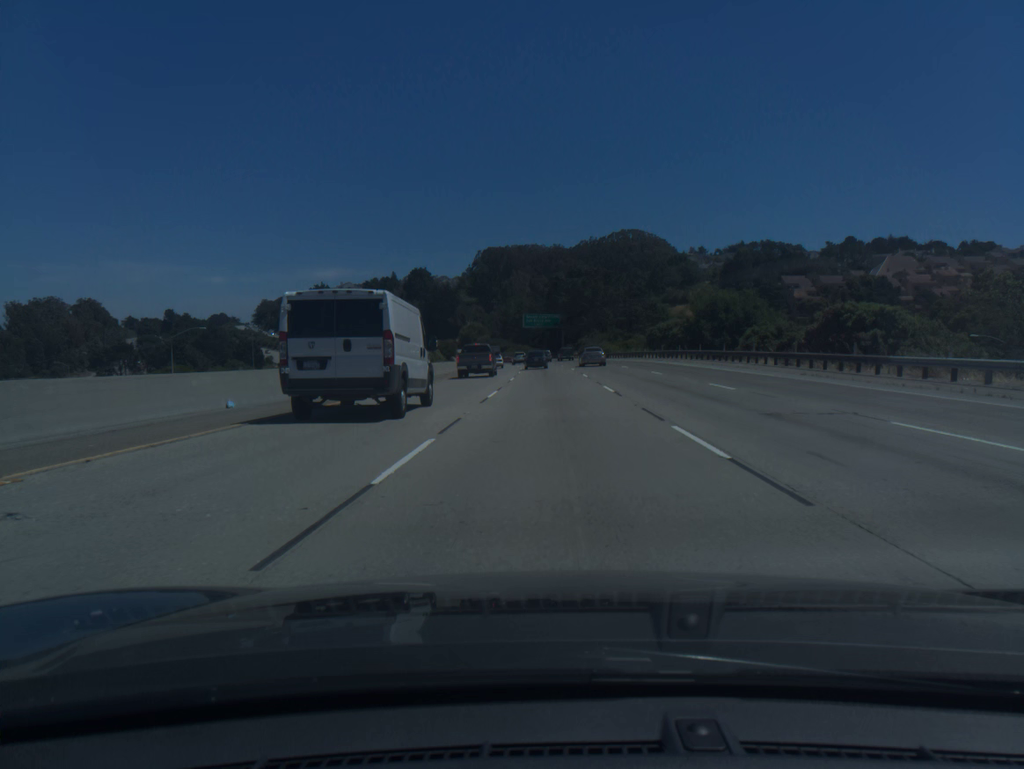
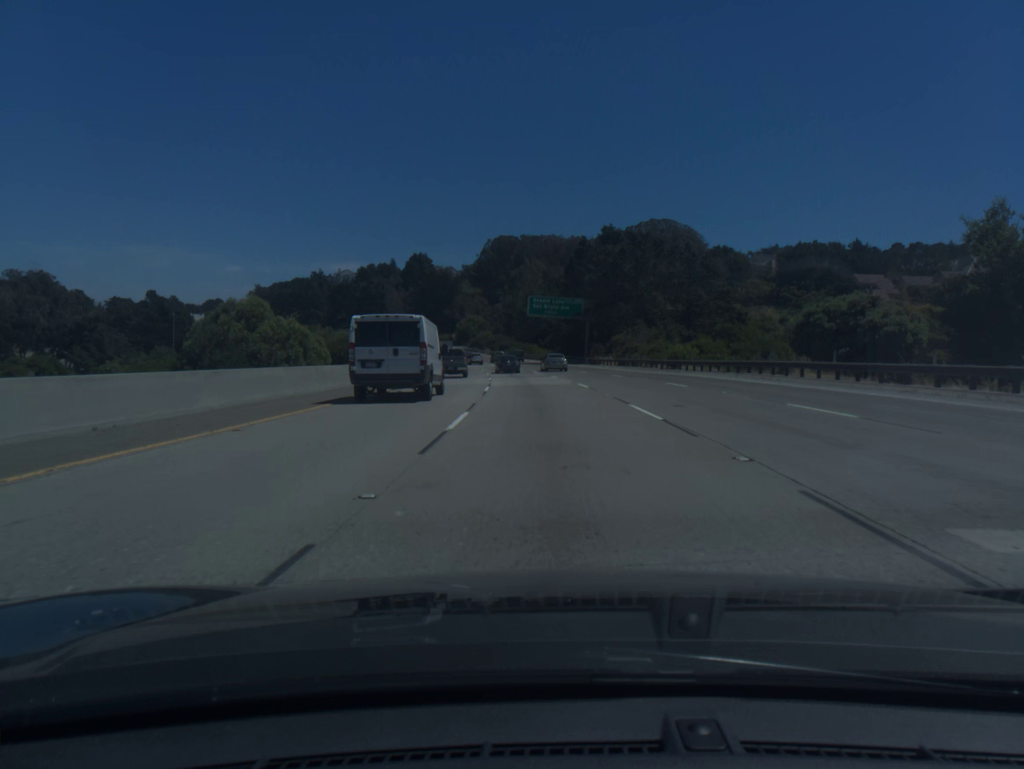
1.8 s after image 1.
(-0.3, +53.1) m; -1°
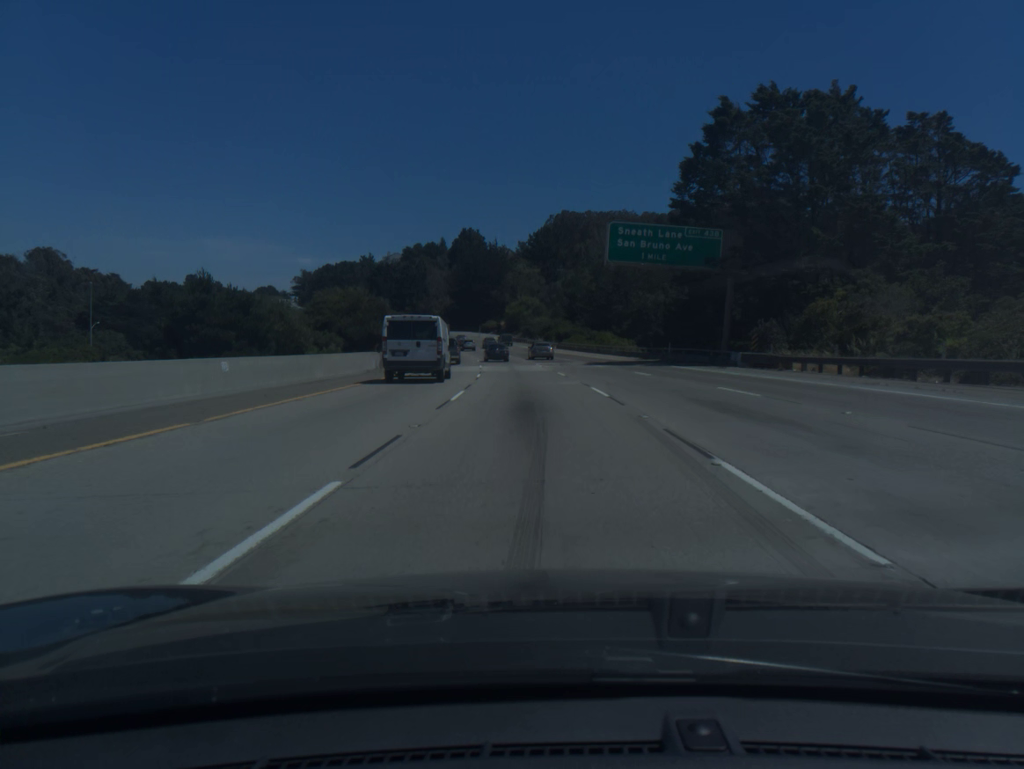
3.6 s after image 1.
(-1.8, +53.2) m; -4°
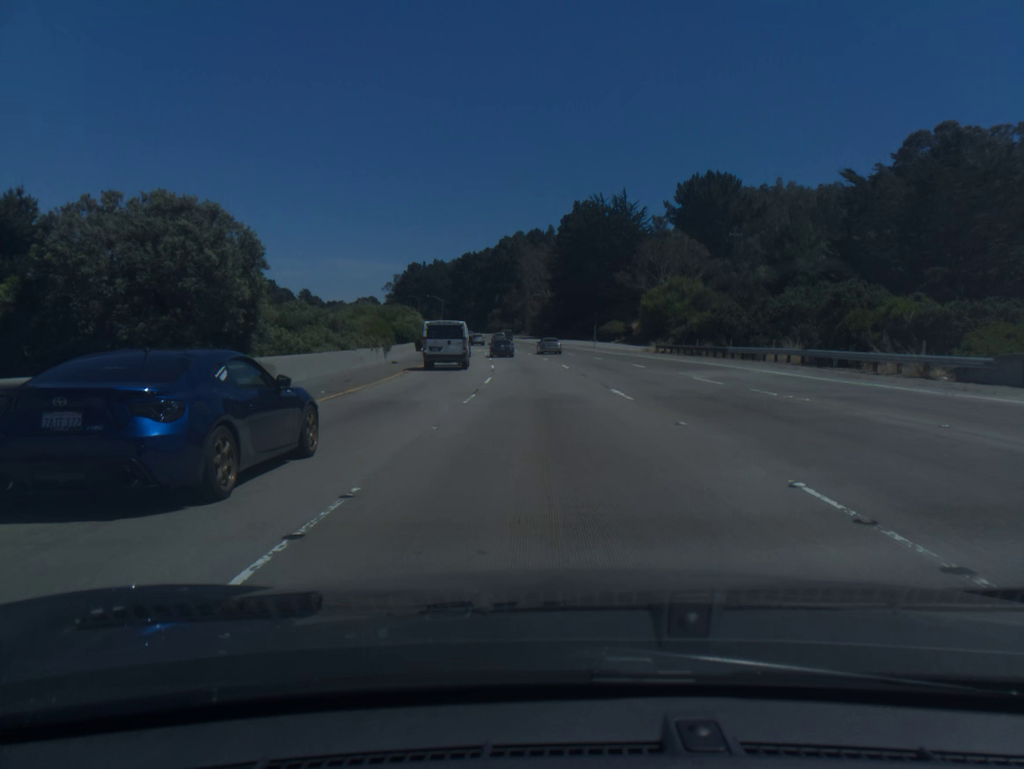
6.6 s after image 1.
(-7.1, +88.8) m; -8°
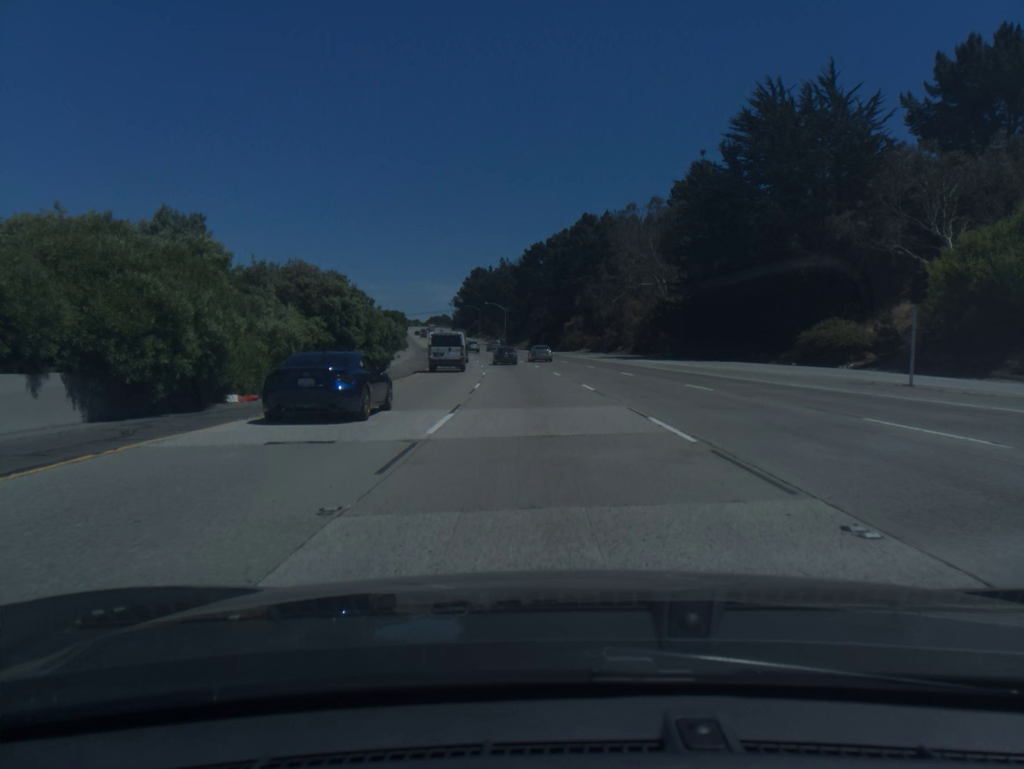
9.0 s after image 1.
(-3.8, +71.2) m; -6°
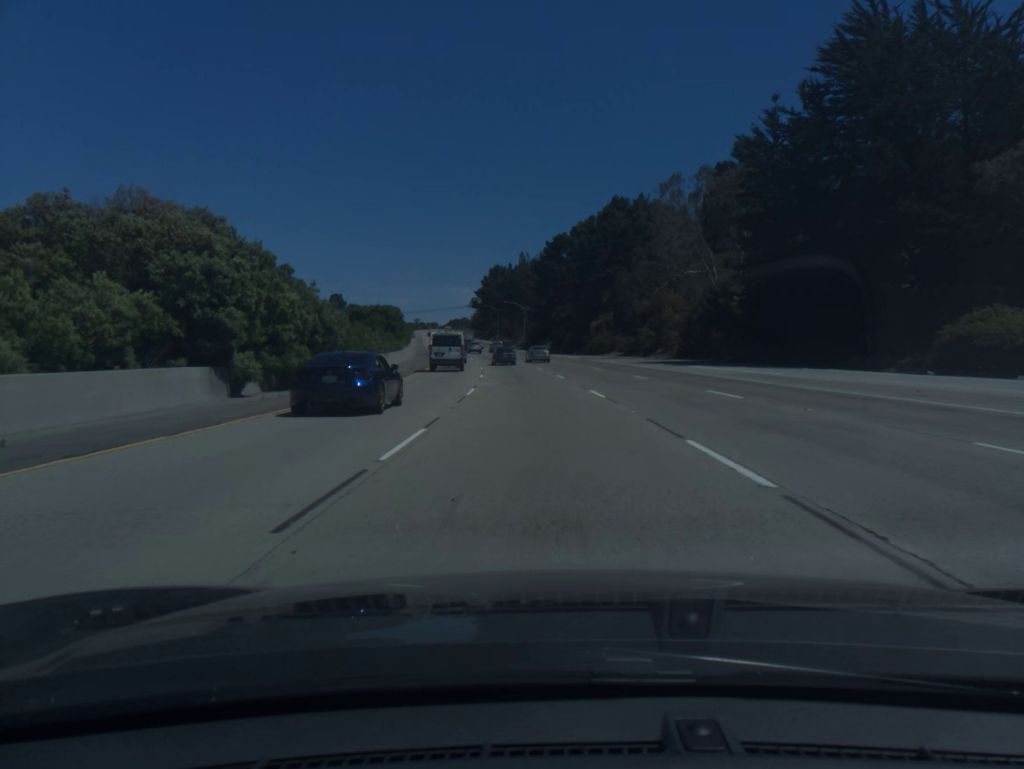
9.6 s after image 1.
(-0.2, +17.8) m; -2°
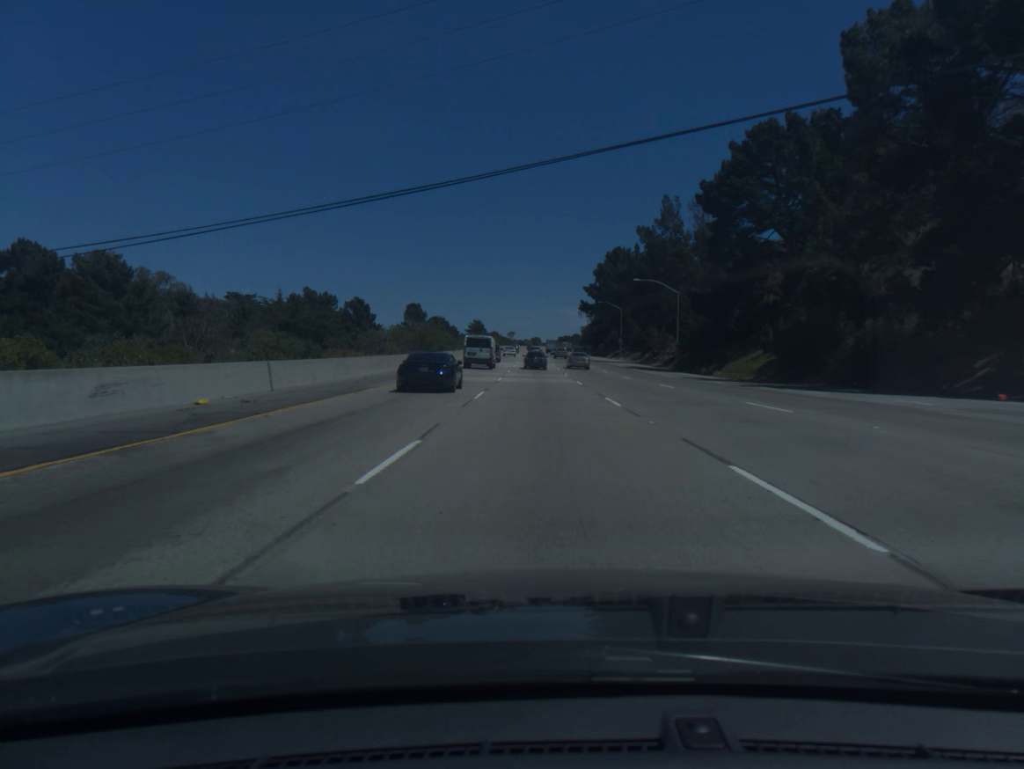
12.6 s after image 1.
(-6.7, +89.0) m; -8°
